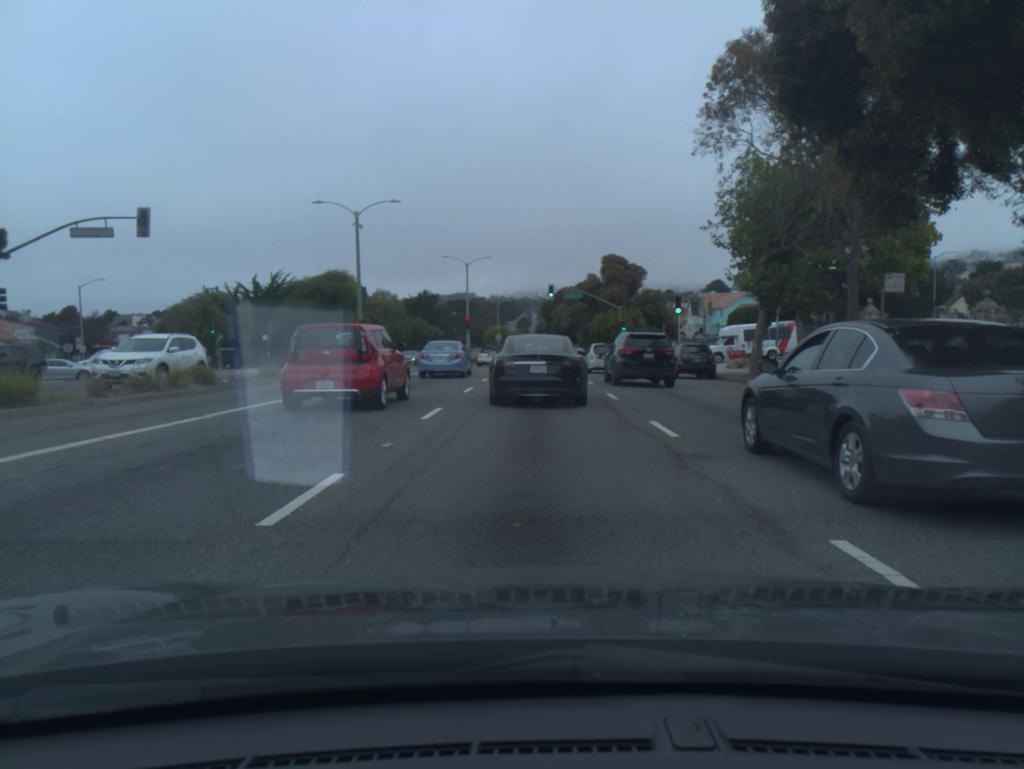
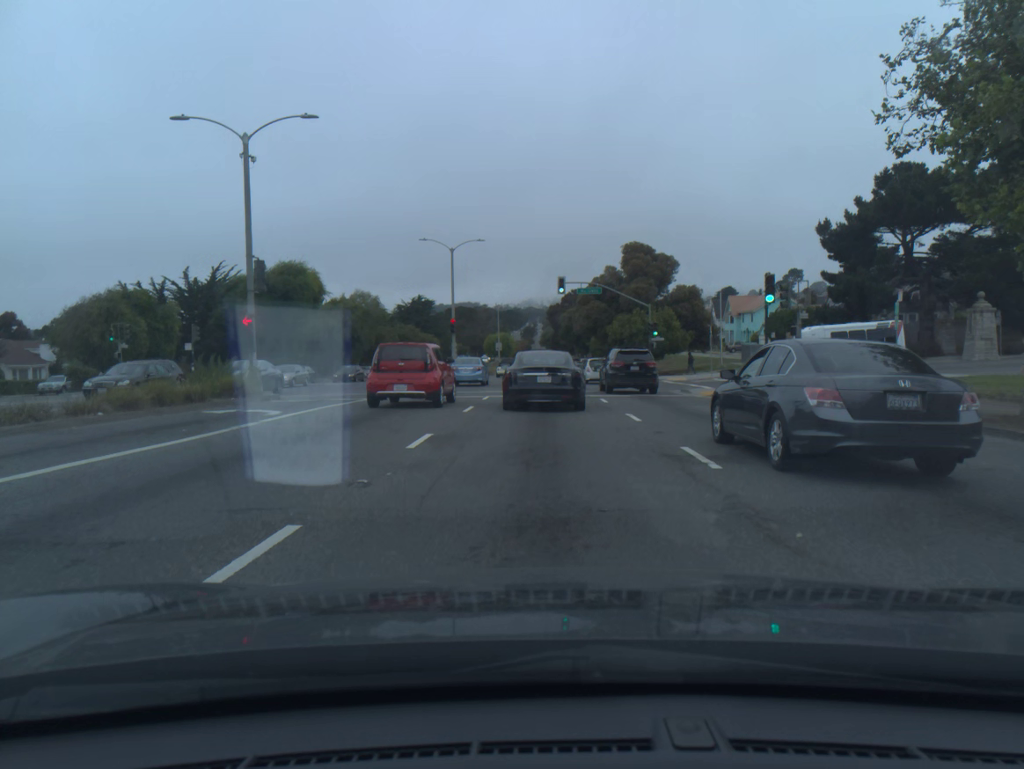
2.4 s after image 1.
(+0.2, +16.6) m; +1°
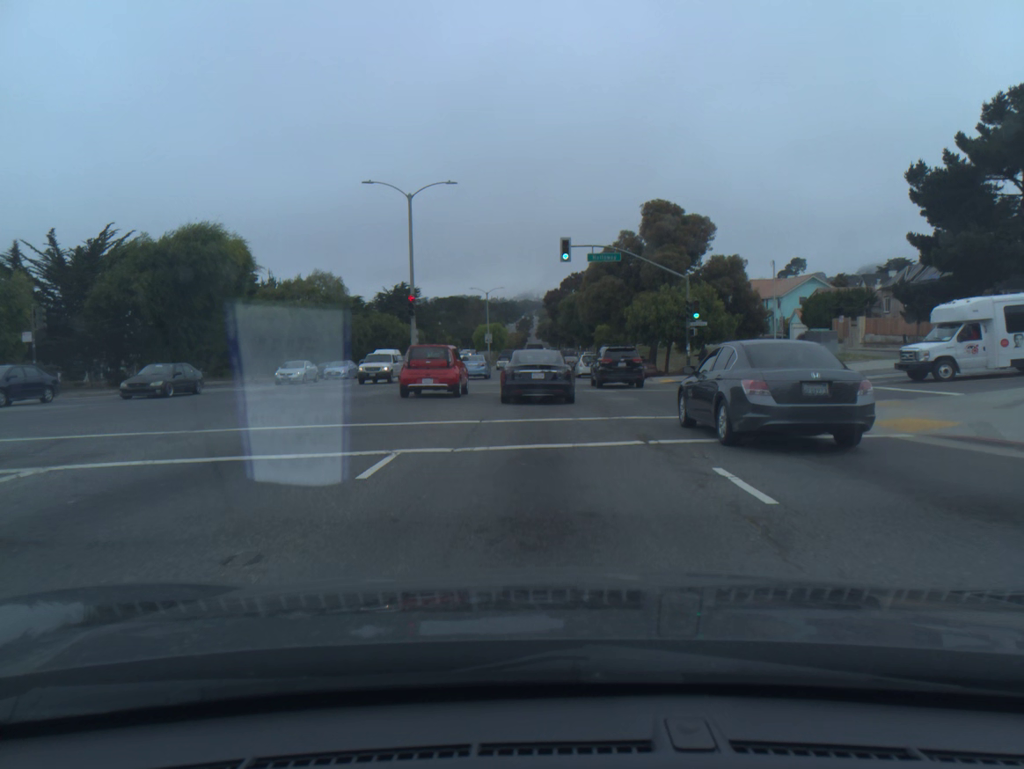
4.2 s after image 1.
(0.0, +16.3) m; 0°
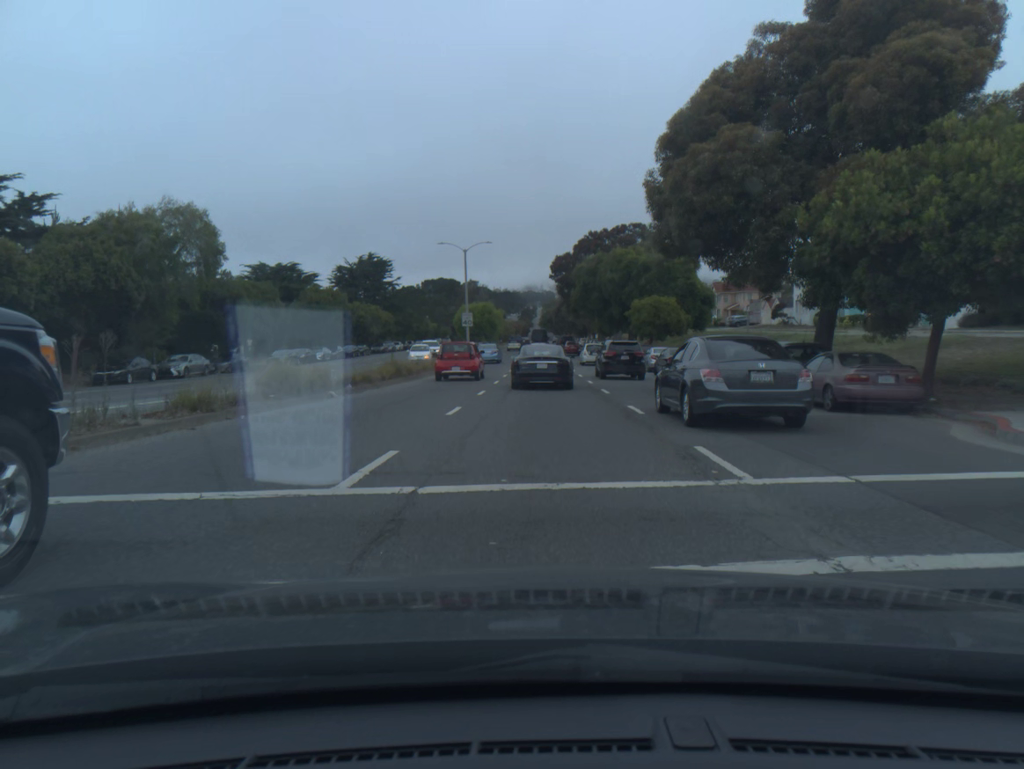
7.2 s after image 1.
(-0.1, +33.7) m; 0°
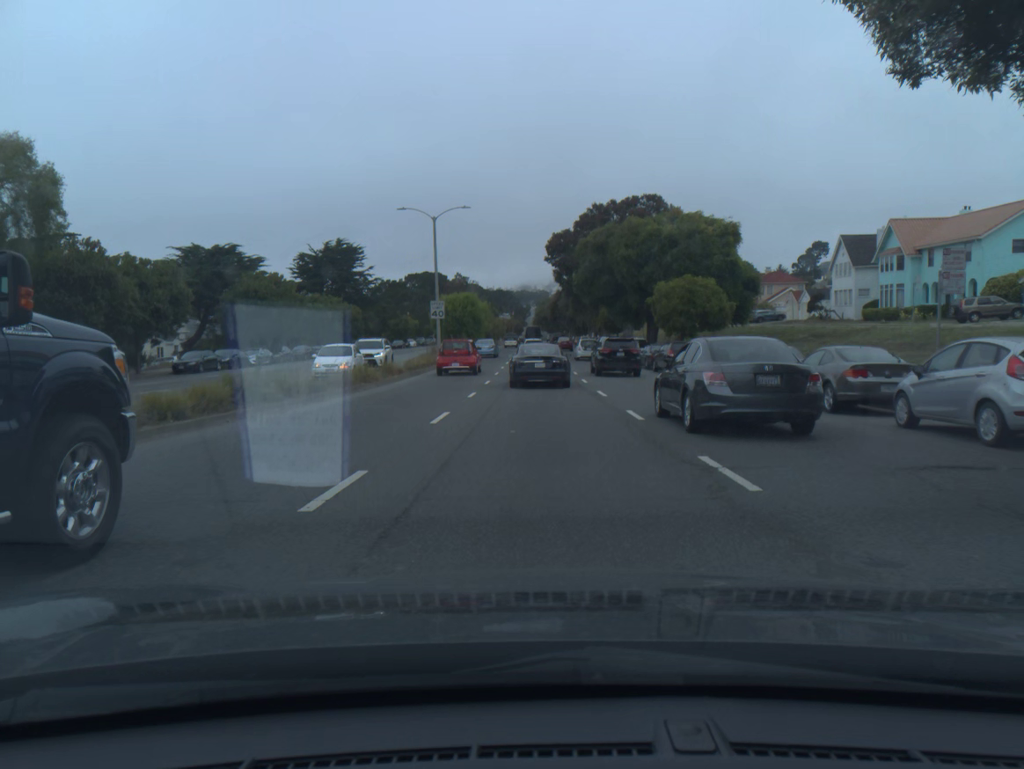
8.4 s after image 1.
(0.0, +15.5) m; 0°
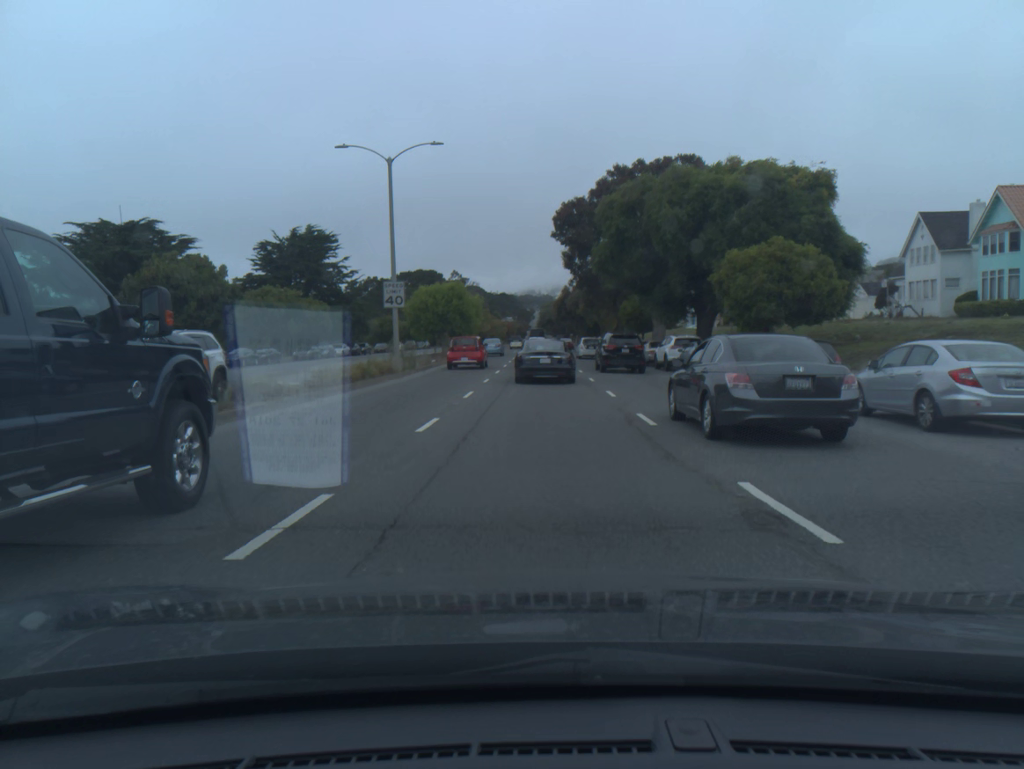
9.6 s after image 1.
(0.0, +16.1) m; 0°
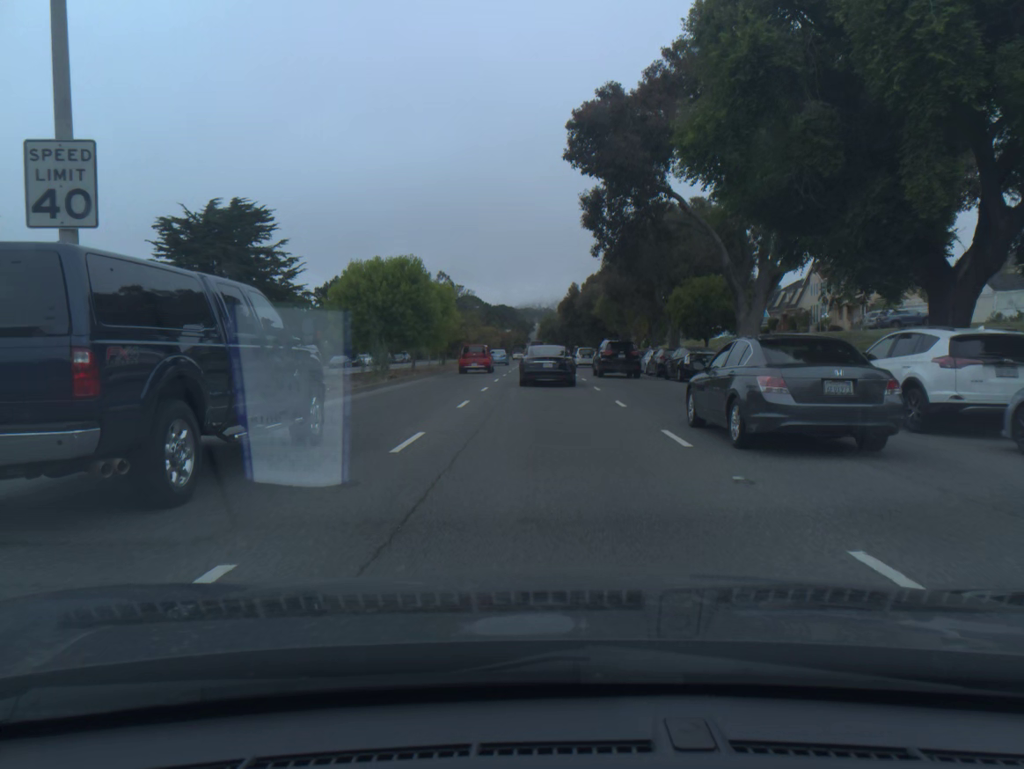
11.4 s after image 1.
(0.0, +24.0) m; 0°
